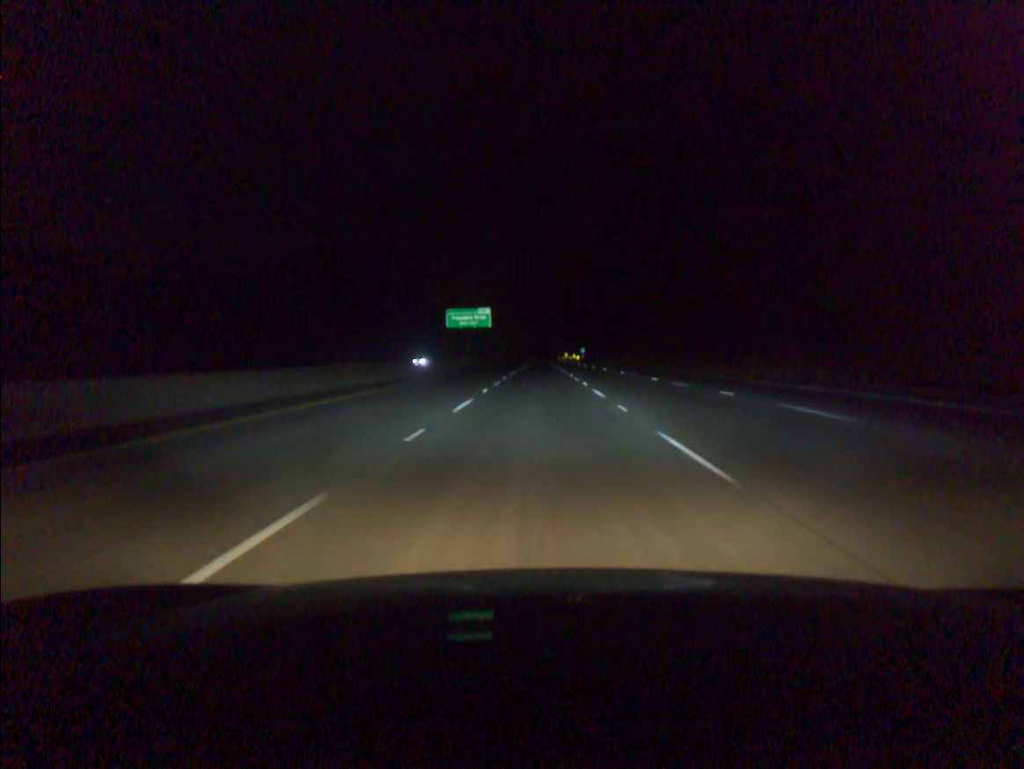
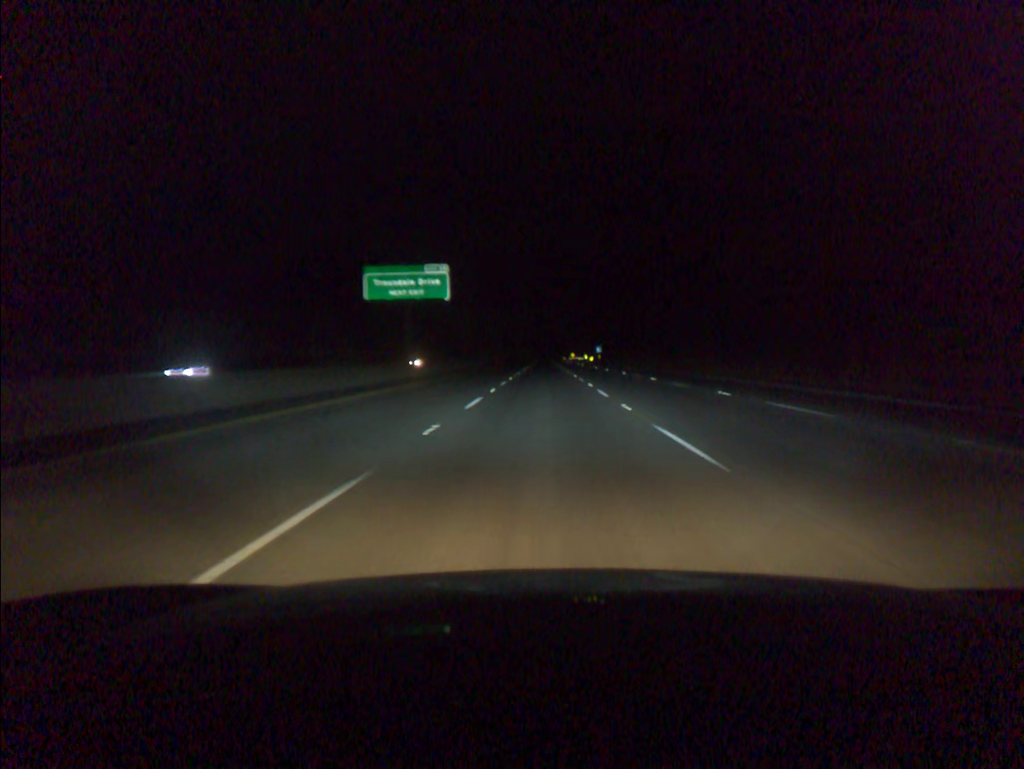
(-0.2, +57.2) m; 0°
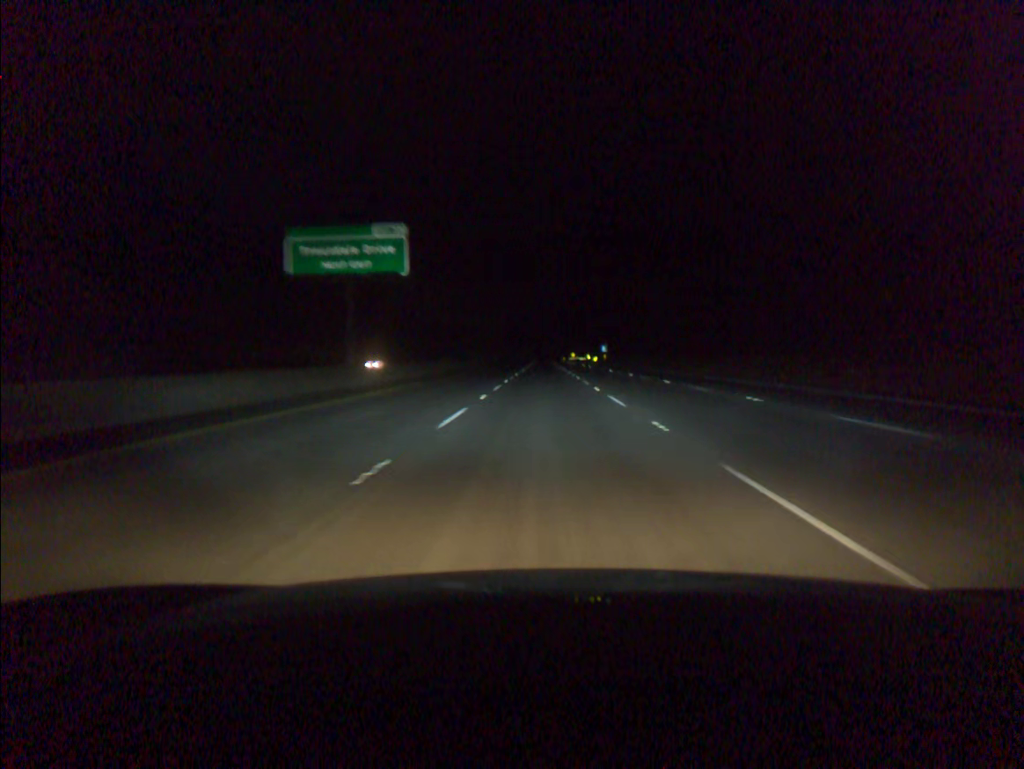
(0.0, +19.1) m; 0°
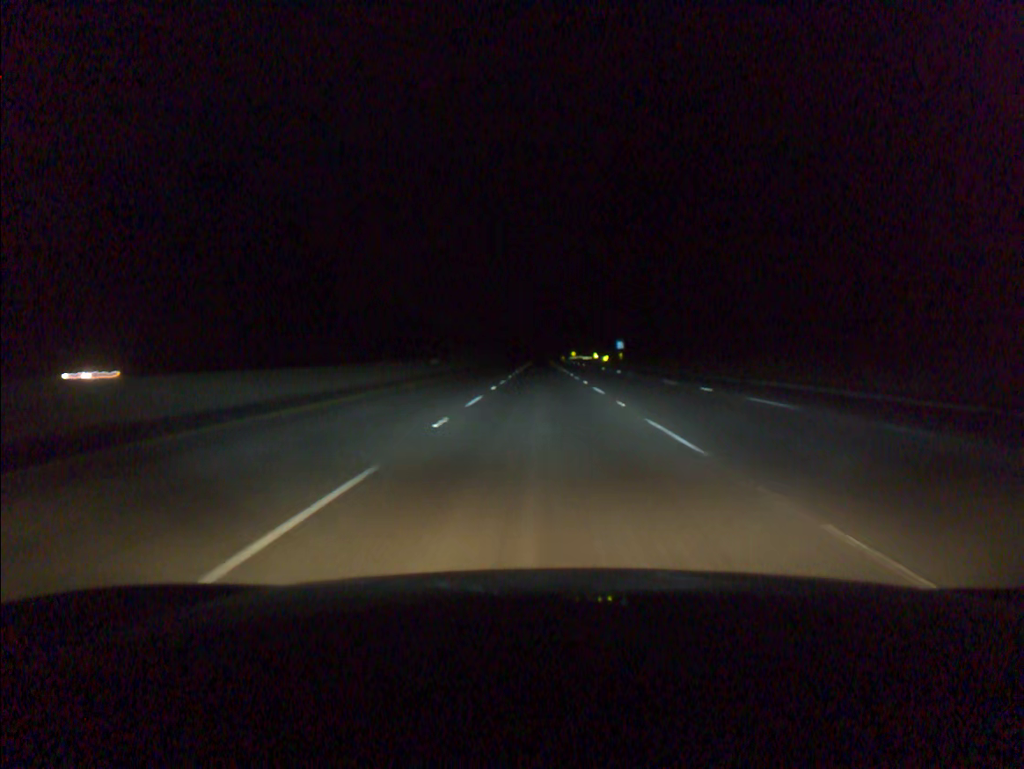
(+0.1, +38.2) m; 0°
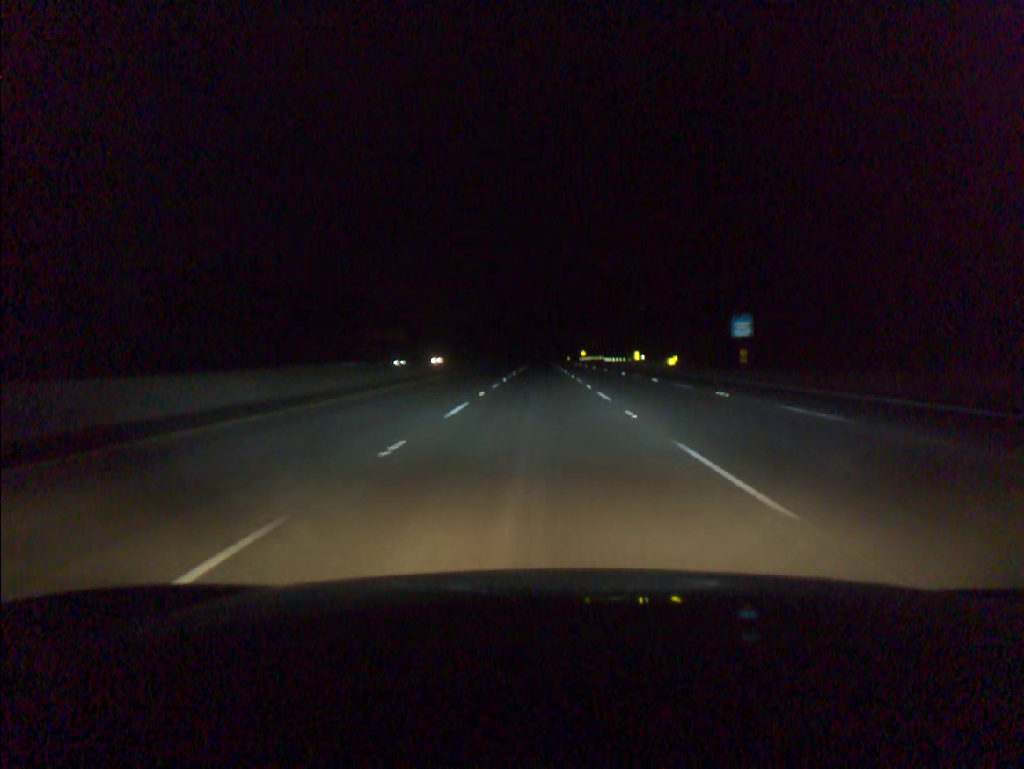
(0.0, +76.3) m; 0°
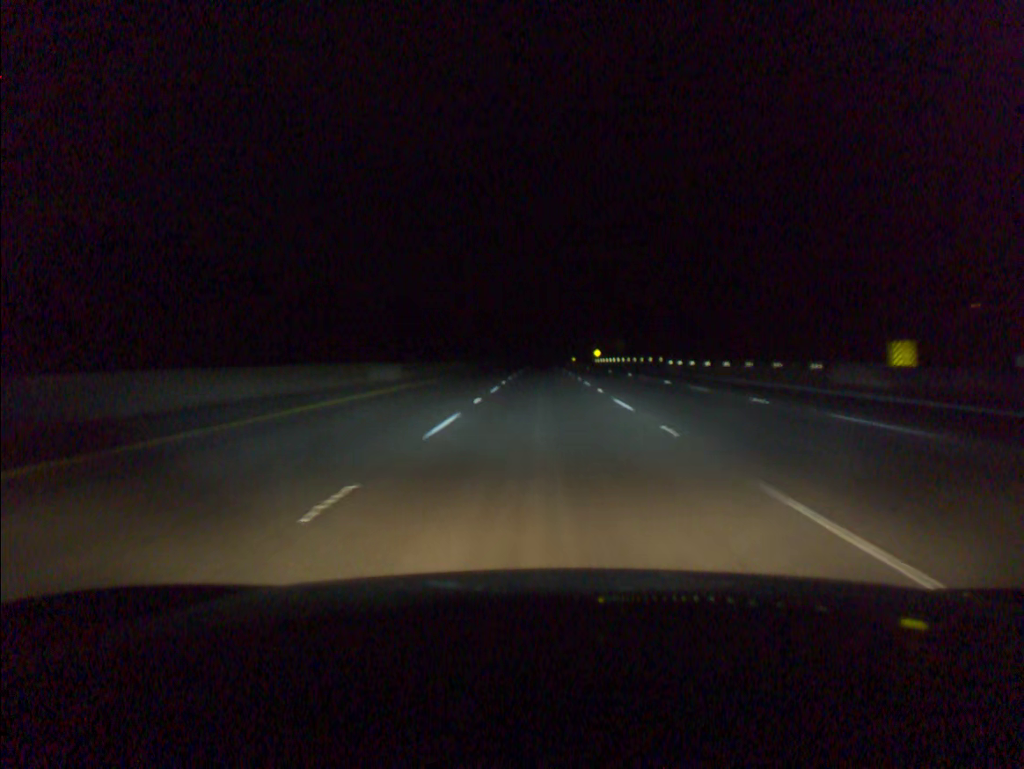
(-0.1, +76.4) m; 0°
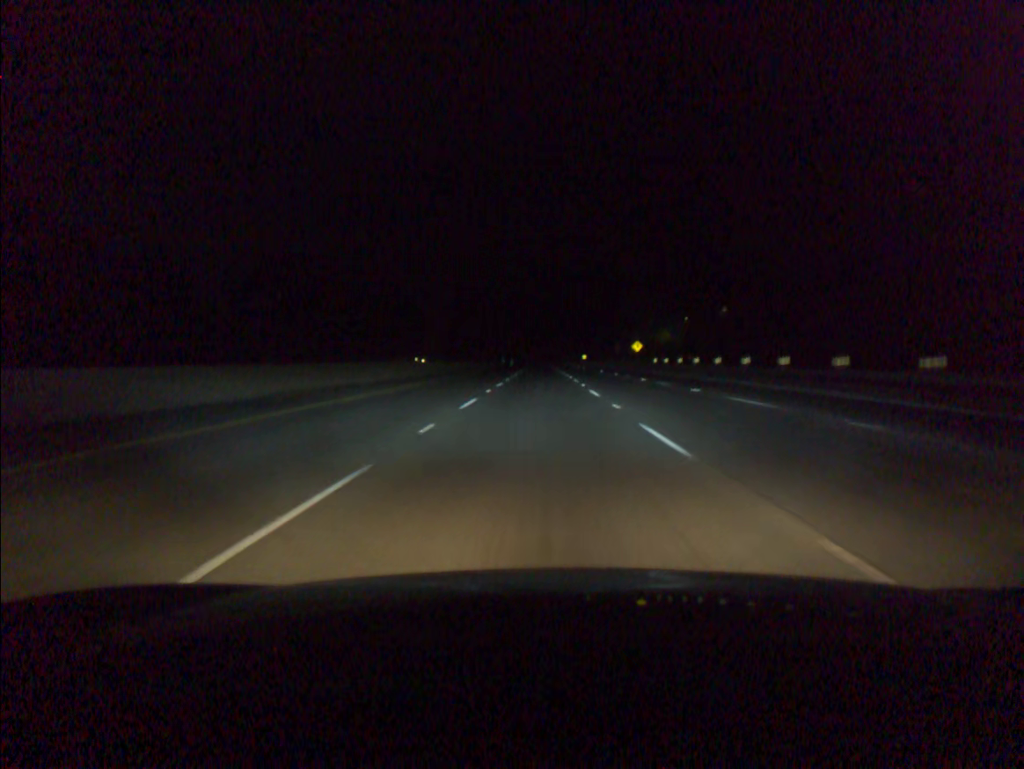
(+0.3, +95.4) m; 0°
